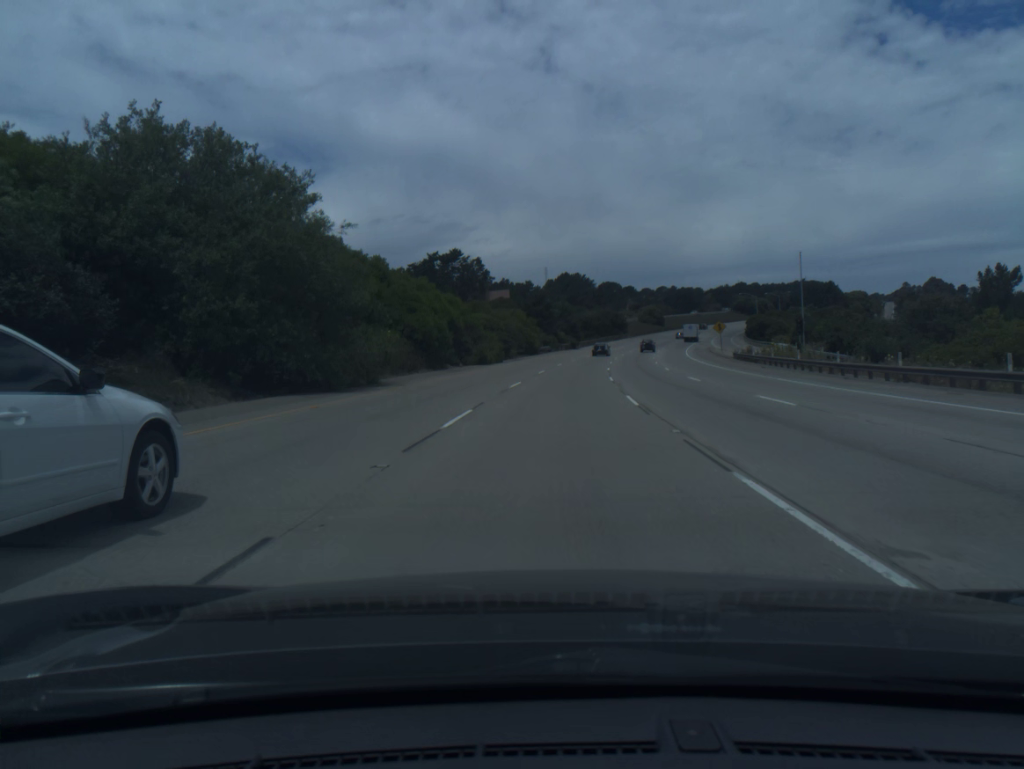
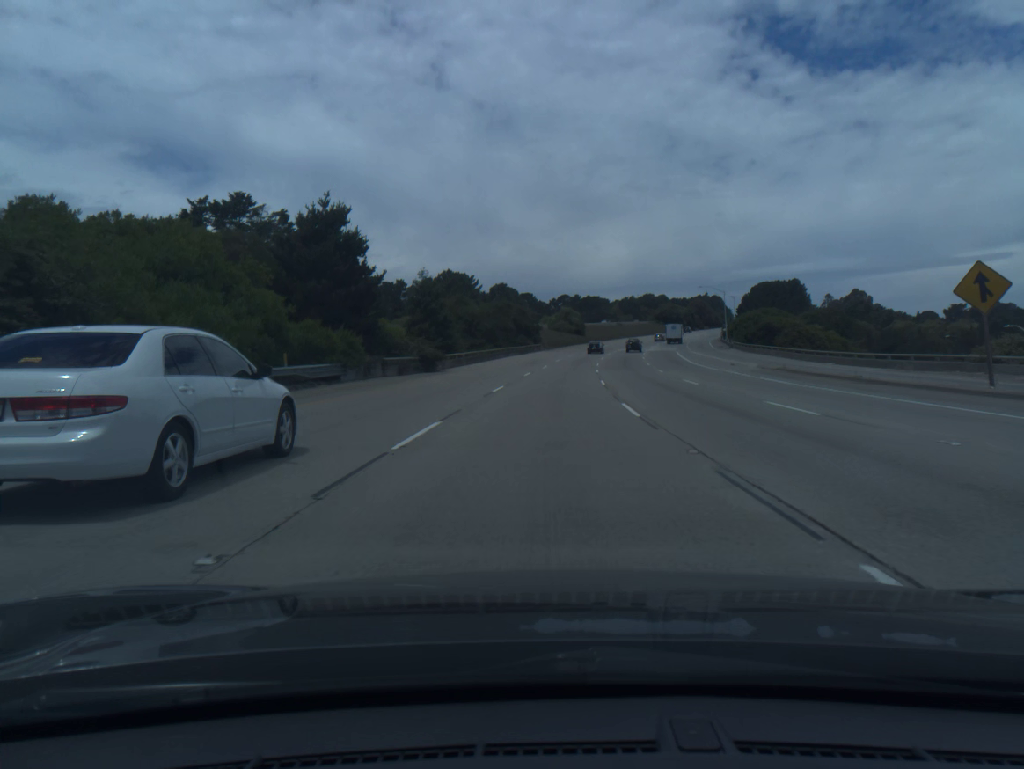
(+5.2, +75.9) m; +8°
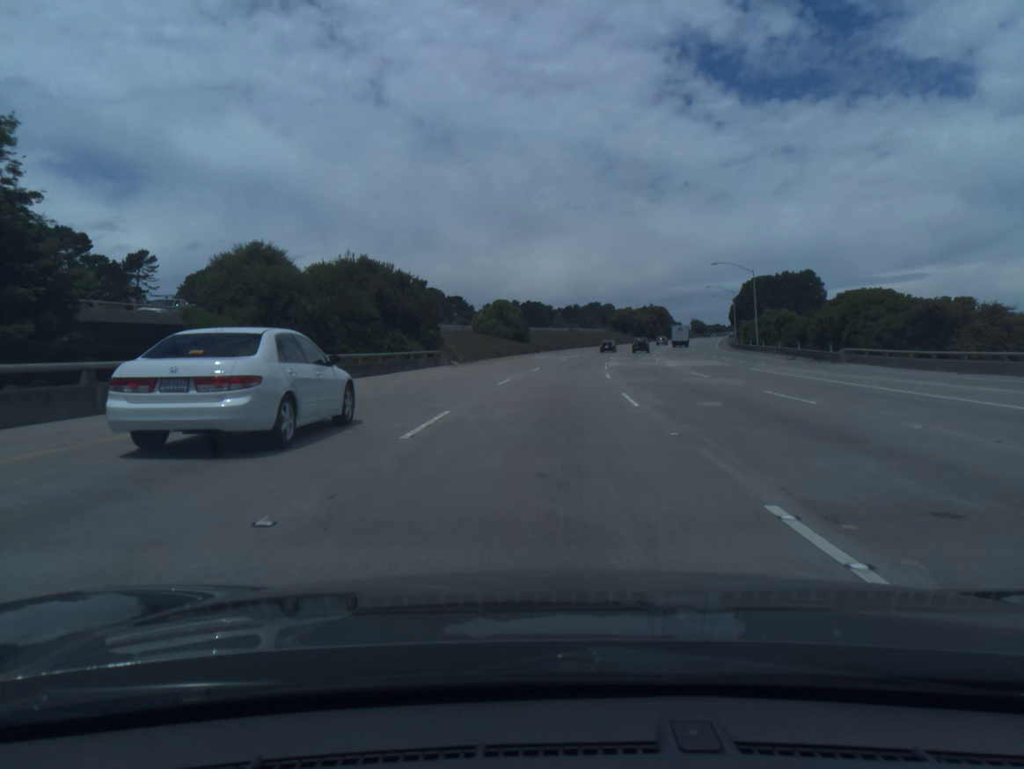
(+2.2, +56.5) m; +5°
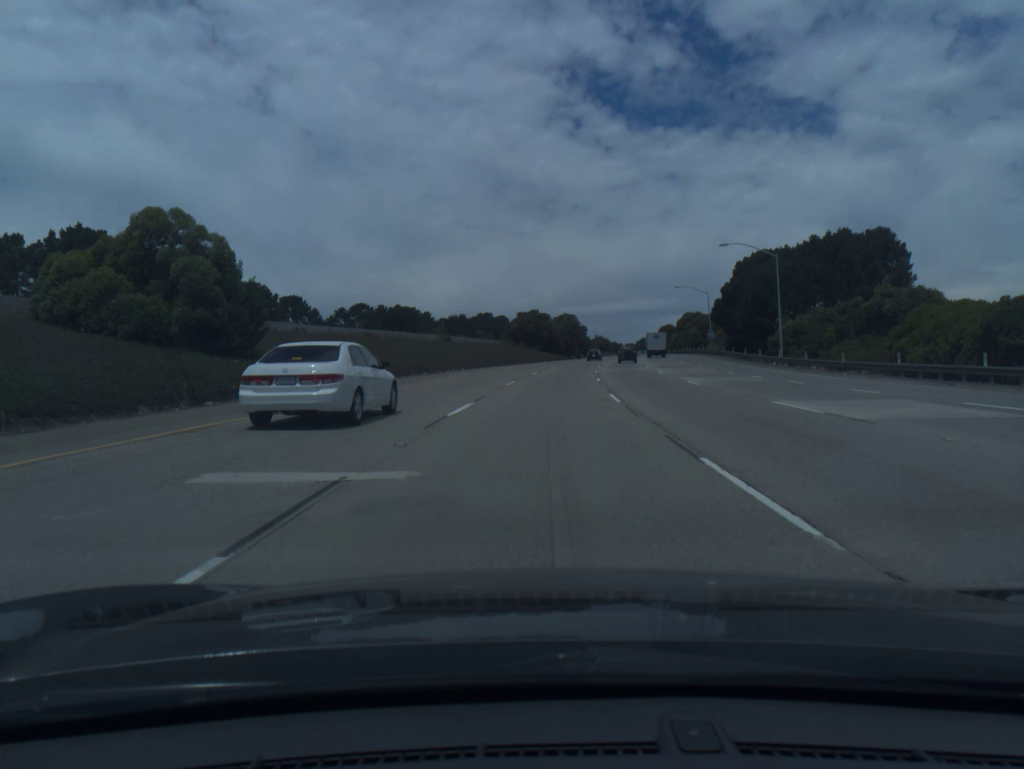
(+5.0, +74.6) m; +8°
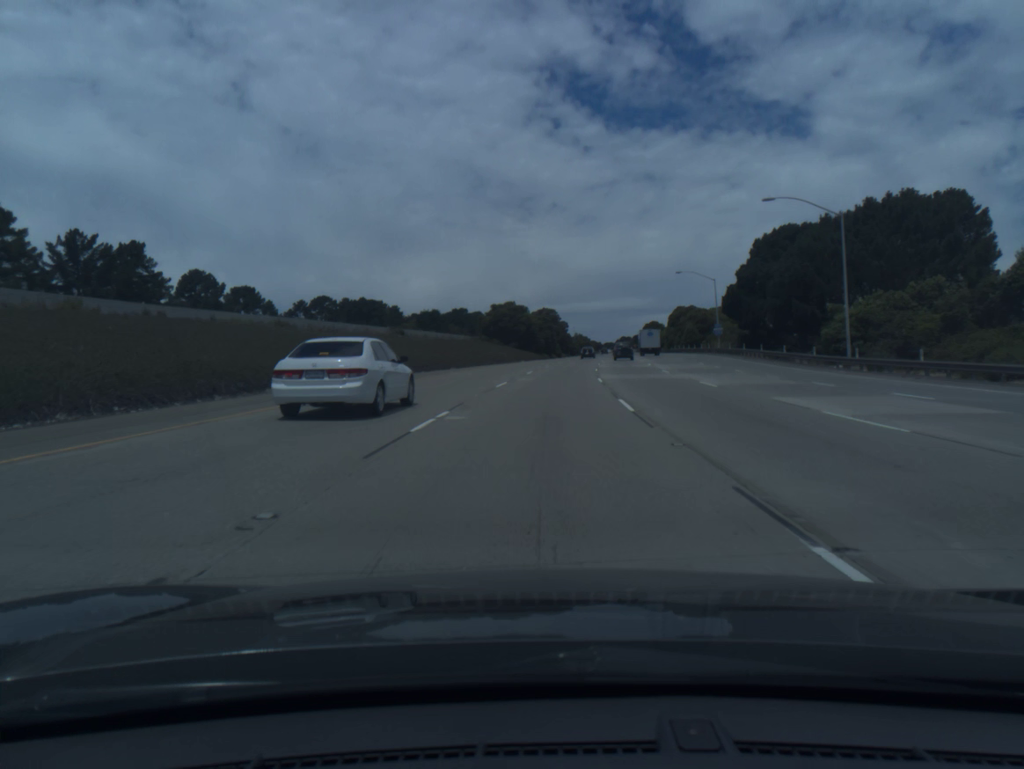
(+0.3, +18.6) m; +2°
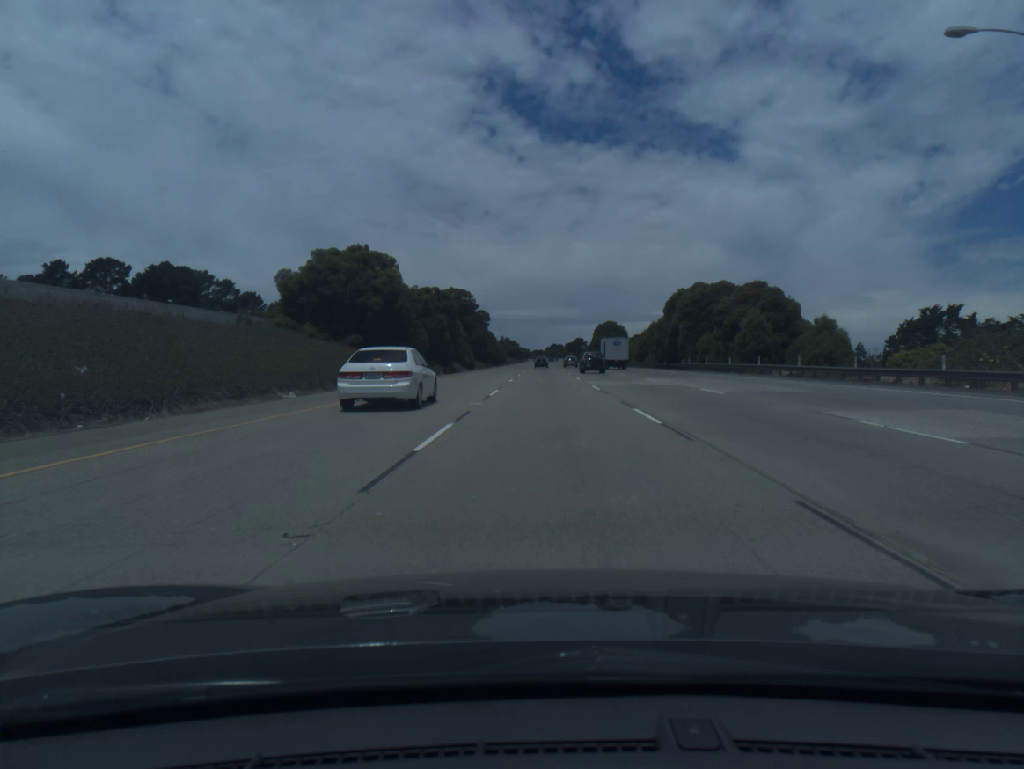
(+3.7, +74.5) m; +5°
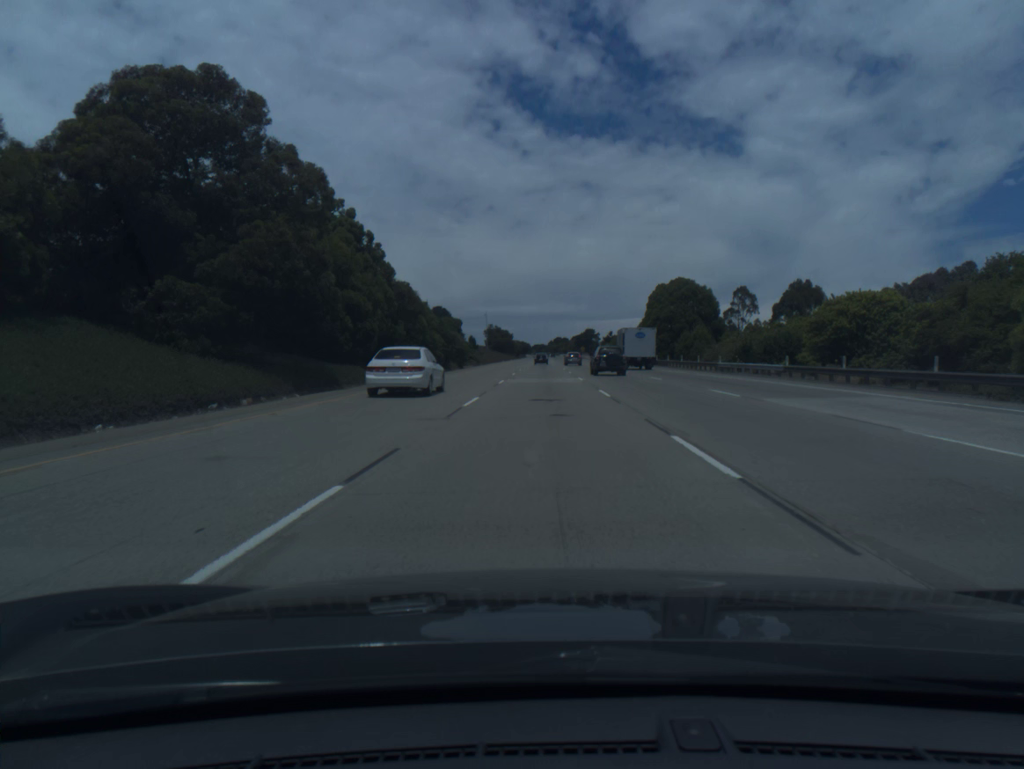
(+0.5, +94.0) m; 0°
